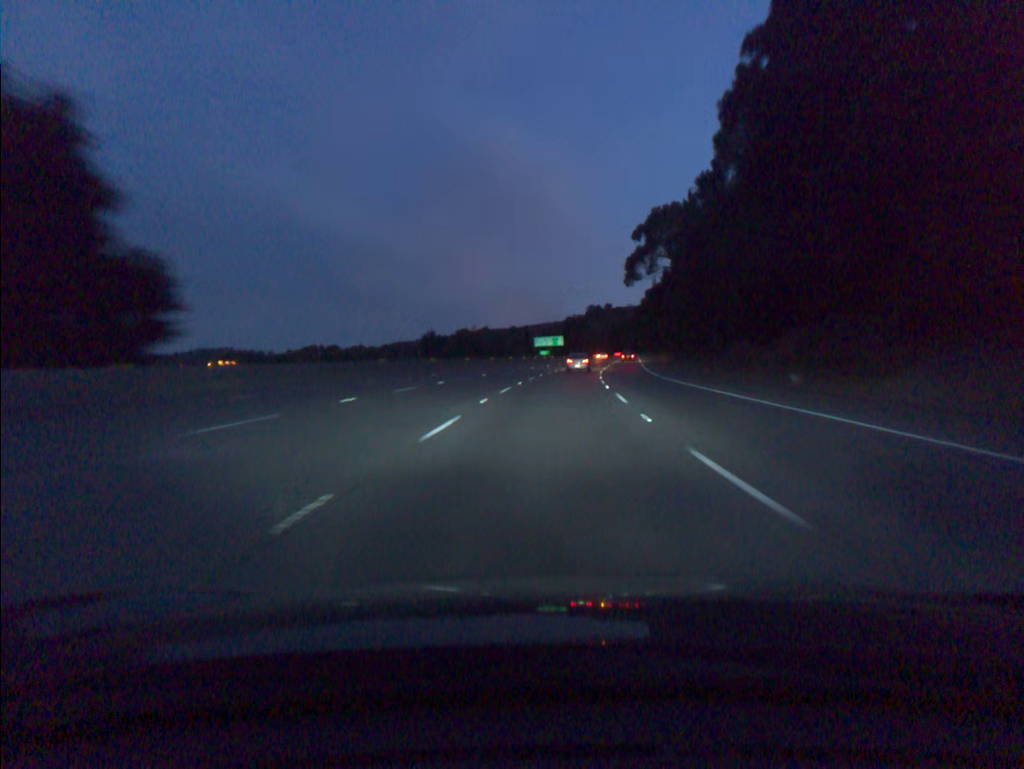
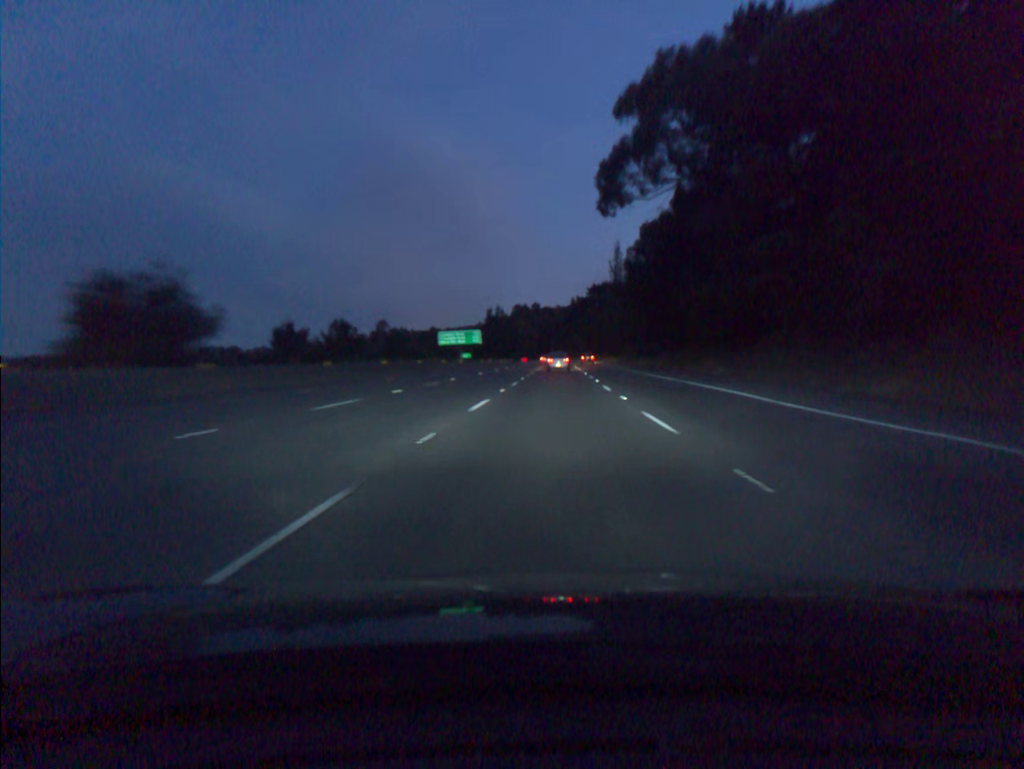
(+3.2, +66.6) m; +5°
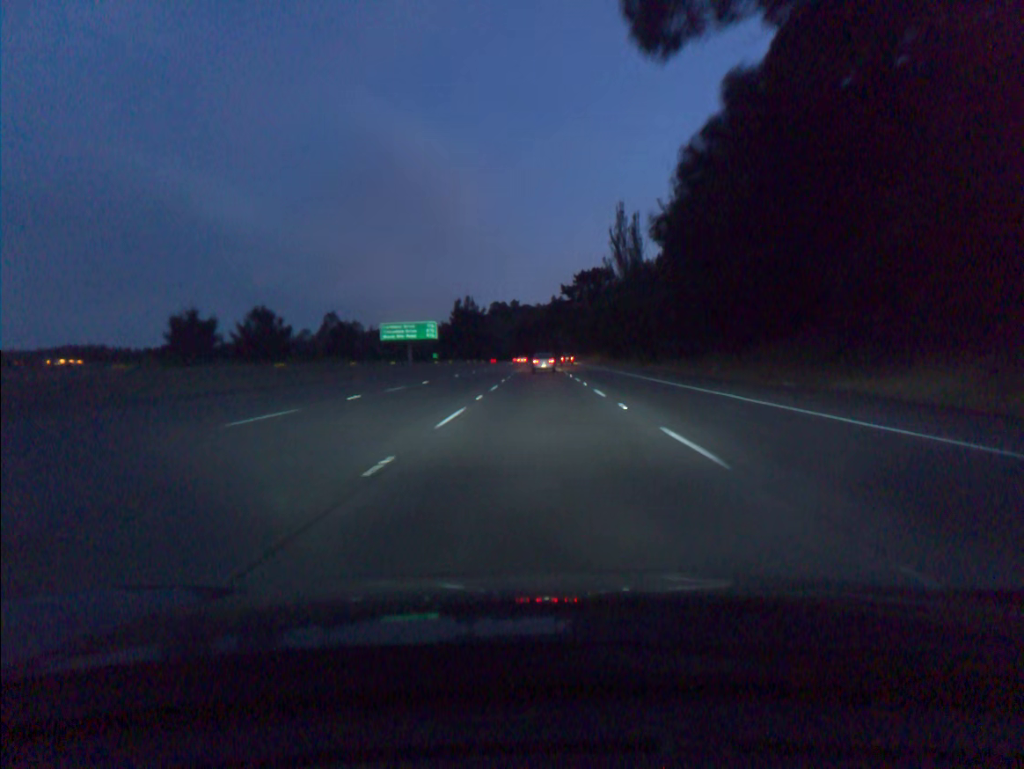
(+0.5, +33.1) m; +1°
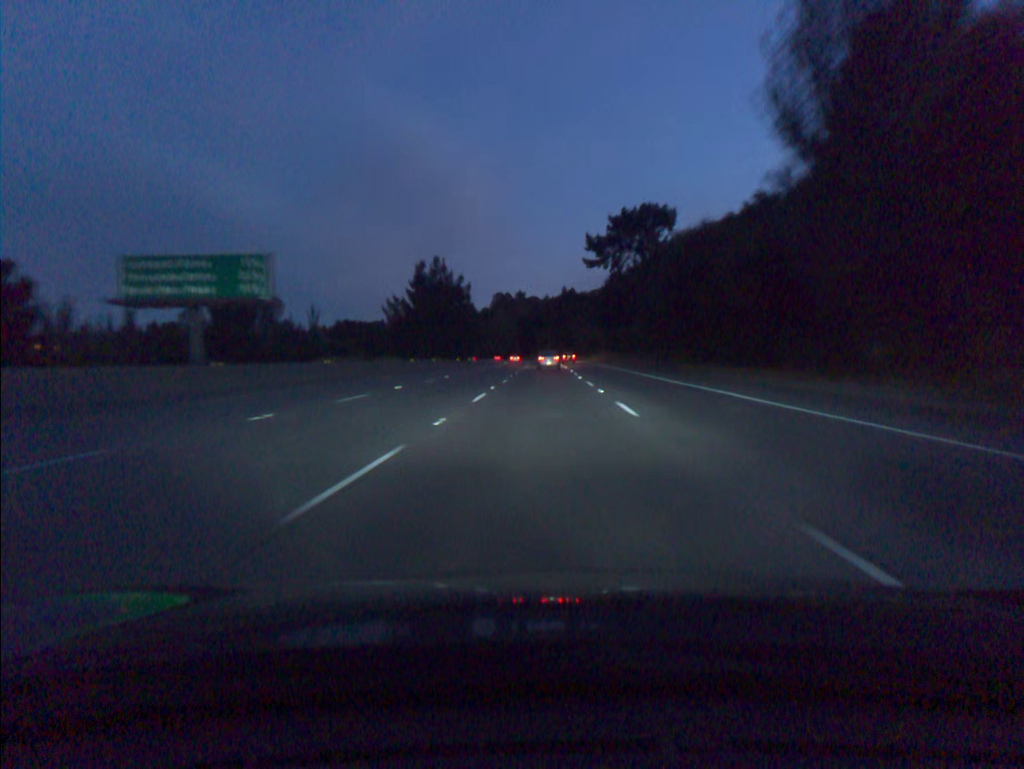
(-0.1, +65.8) m; 0°
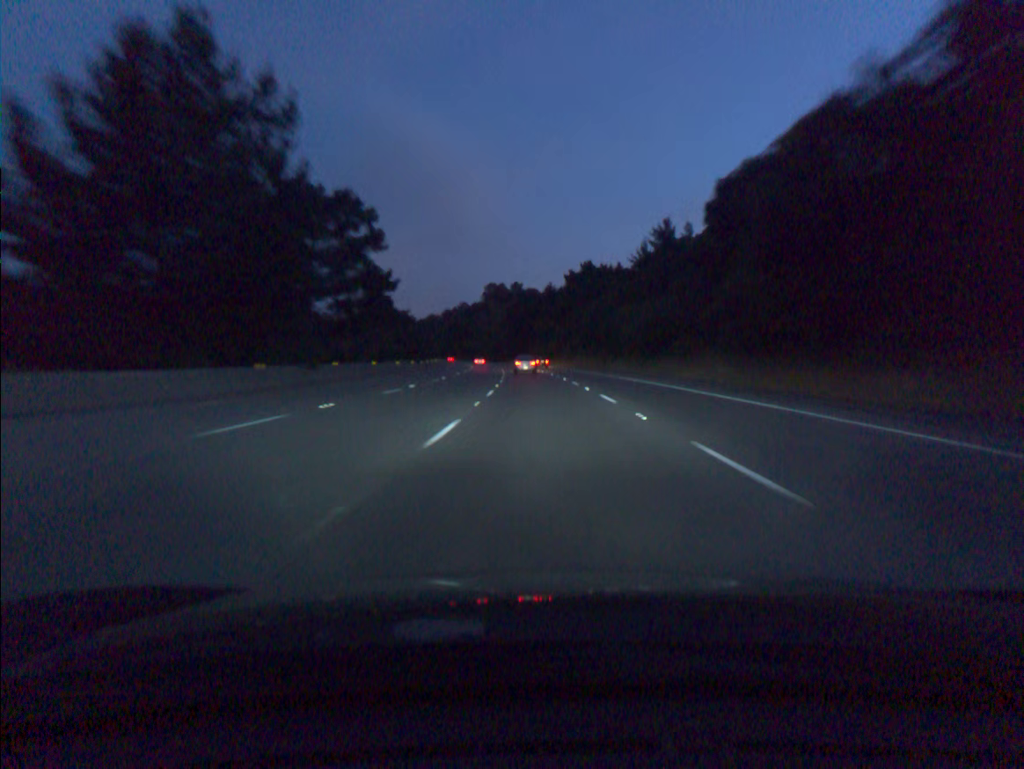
(0.0, +82.7) m; 0°
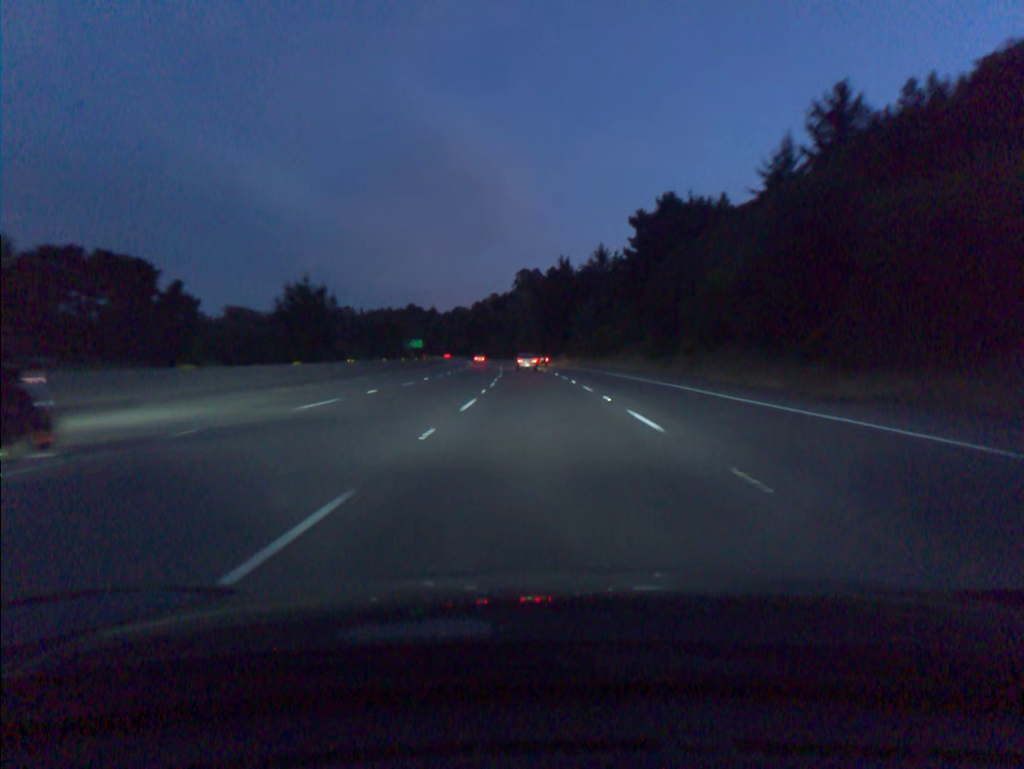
(-1.4, +66.7) m; -3°
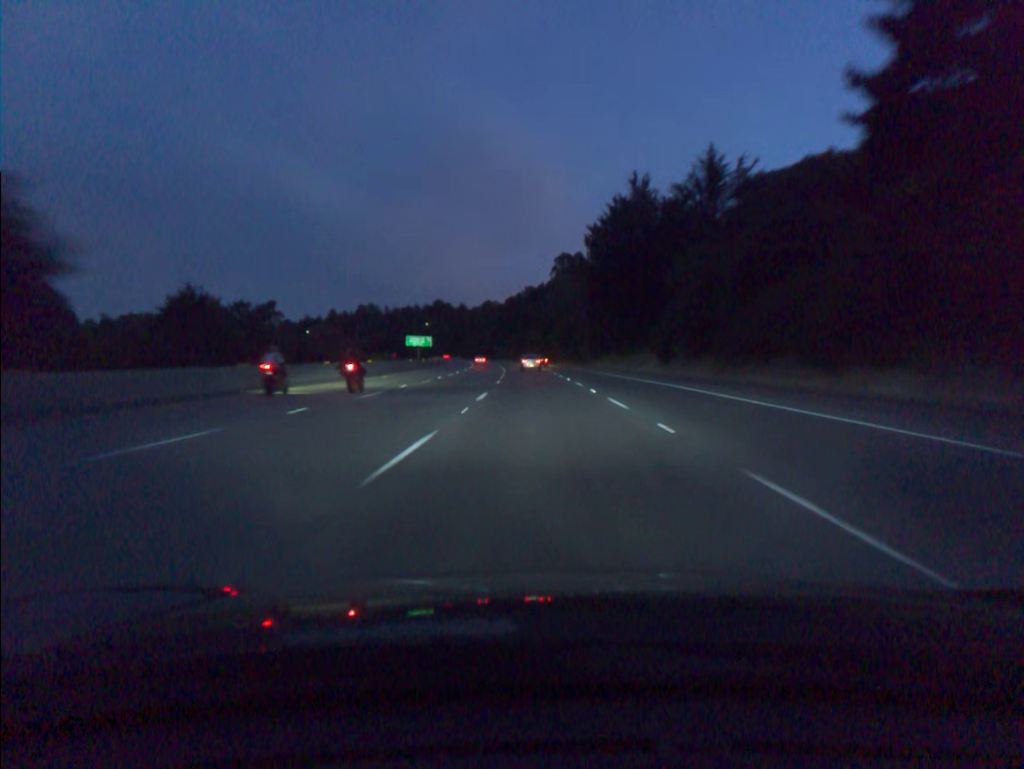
(-1.7, +67.6) m; -3°
